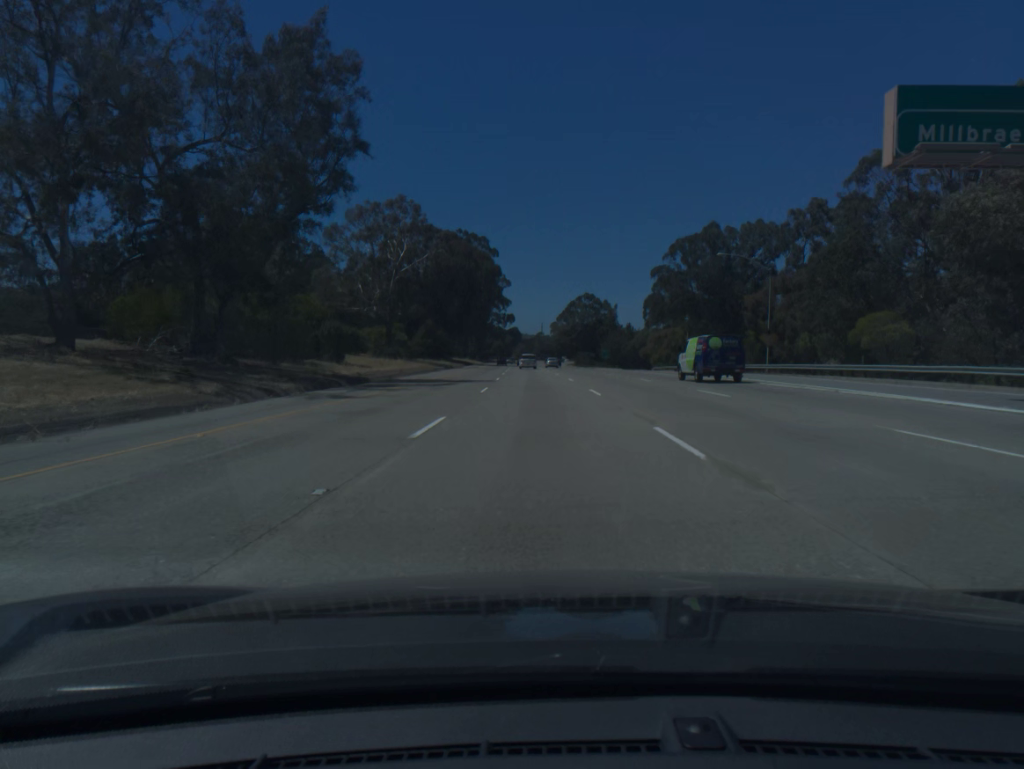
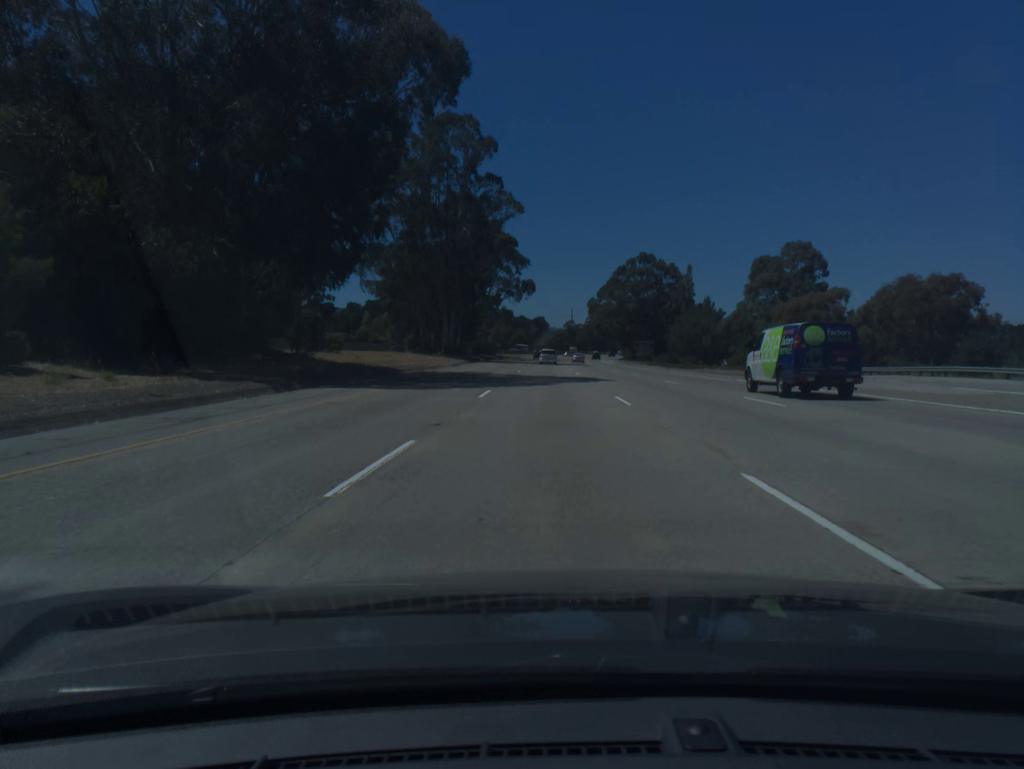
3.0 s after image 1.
(-2.4, +92.5) m; -2°
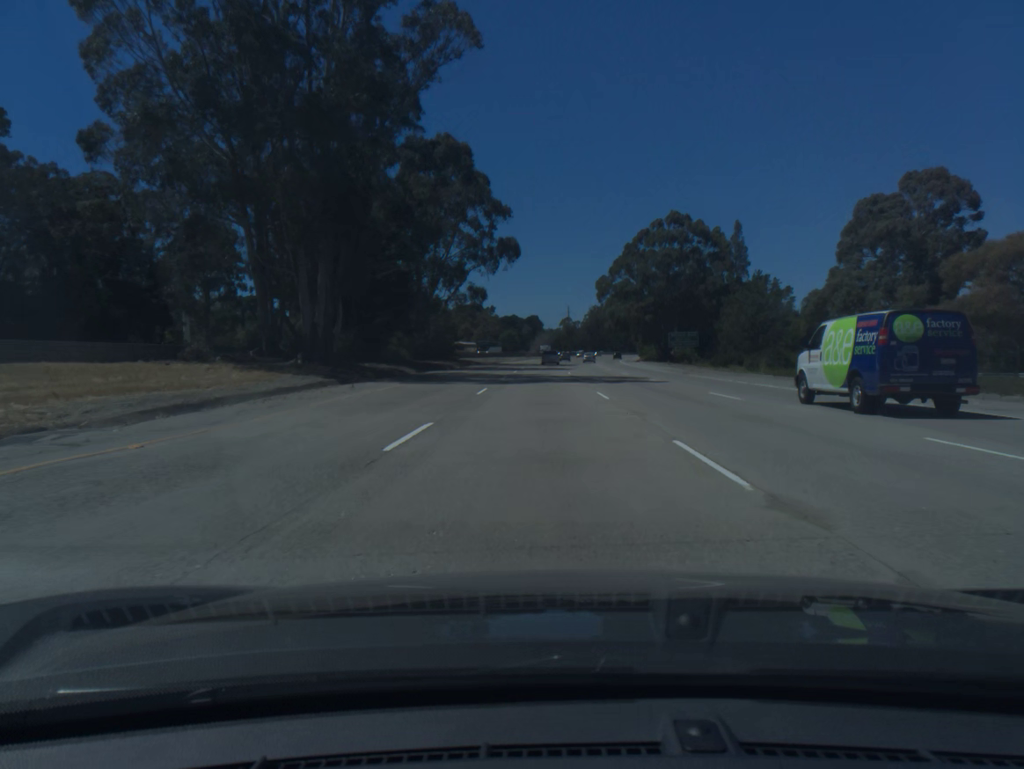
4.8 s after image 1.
(+0.3, +55.4) m; 0°
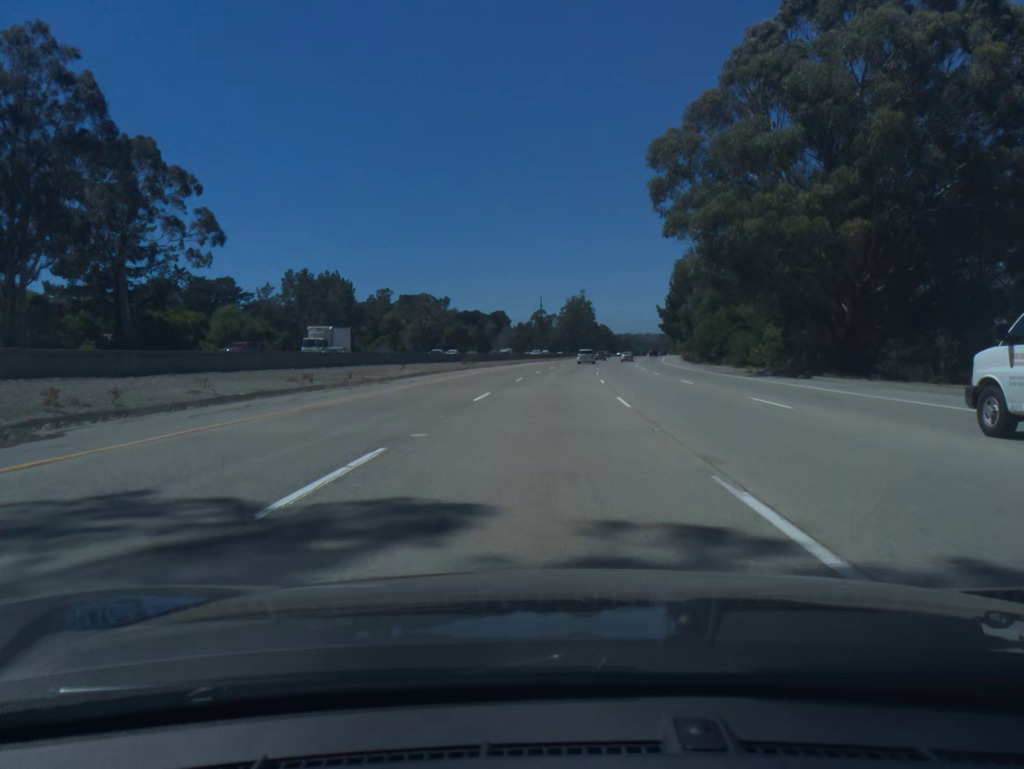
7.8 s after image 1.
(+0.8, +91.9) m; +2°
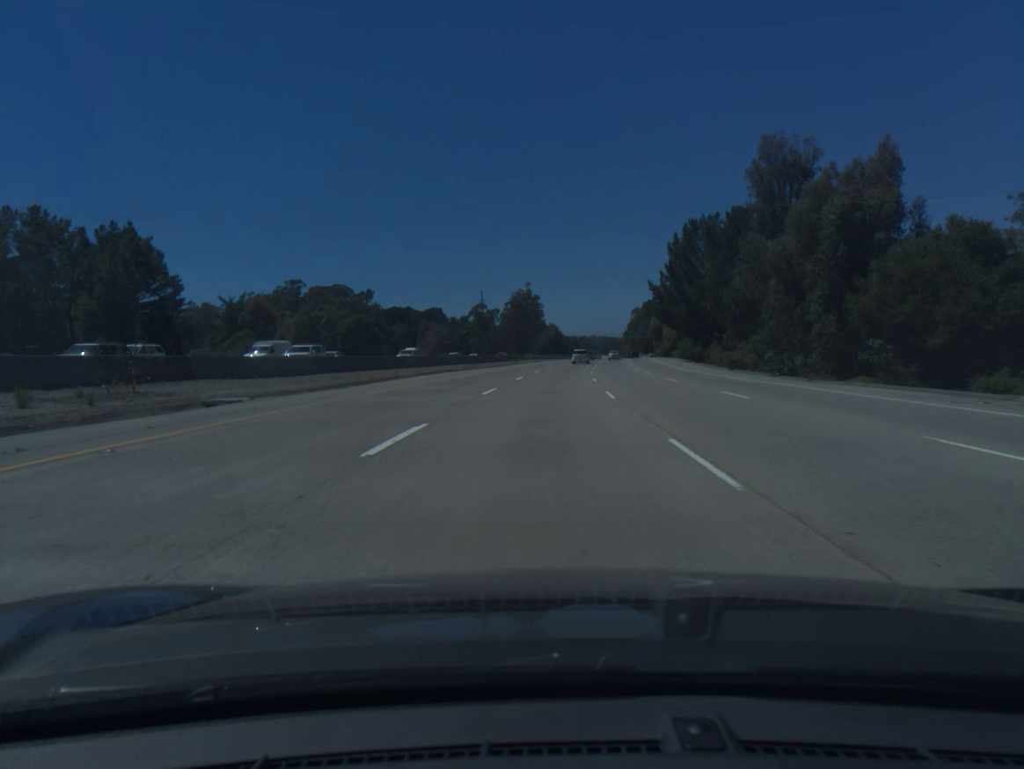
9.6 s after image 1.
(+1.9, +54.9) m; +4°
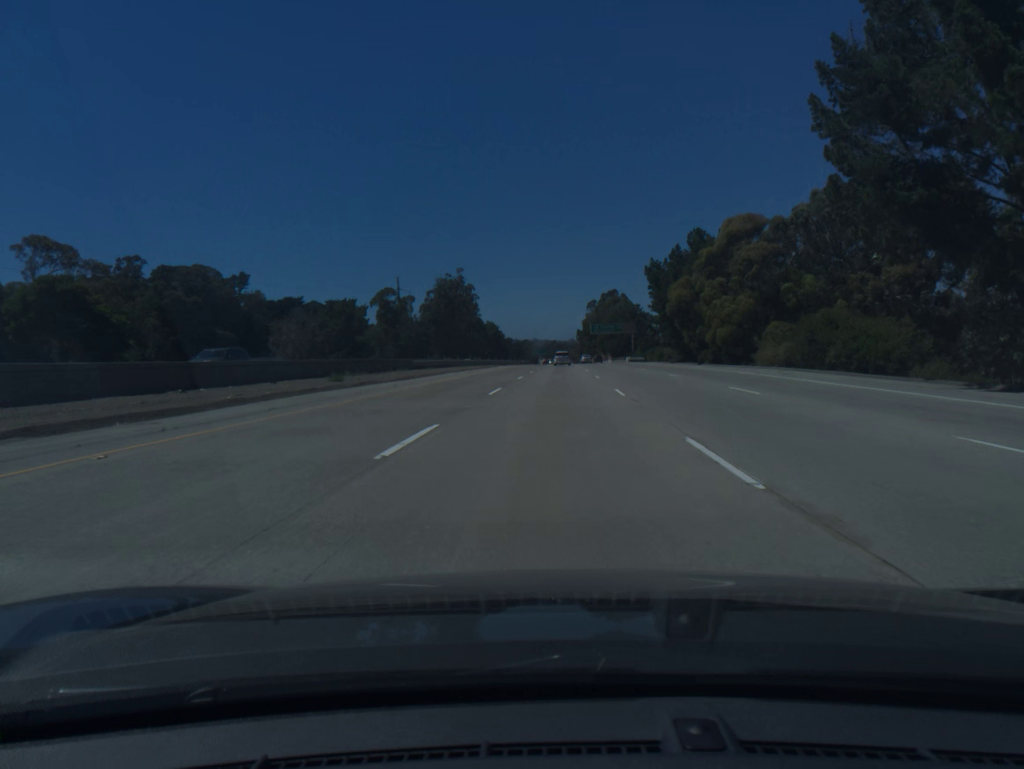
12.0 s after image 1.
(+2.7, +73.3) m; +4°
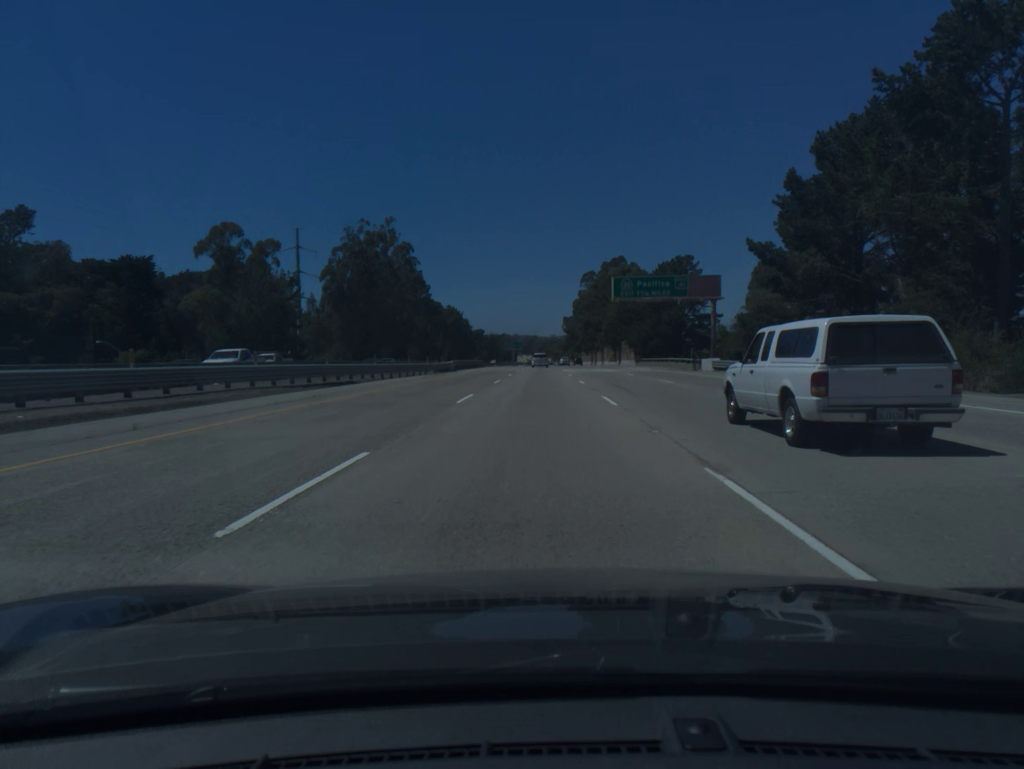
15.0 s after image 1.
(+2.0, +91.6) m; +1°
